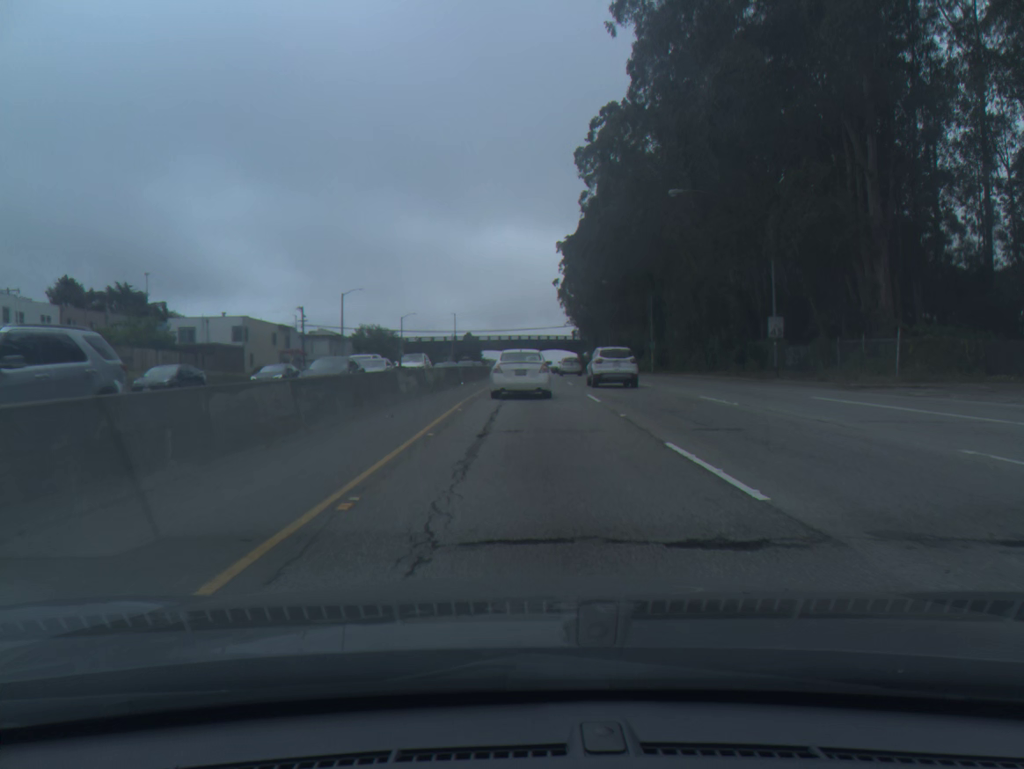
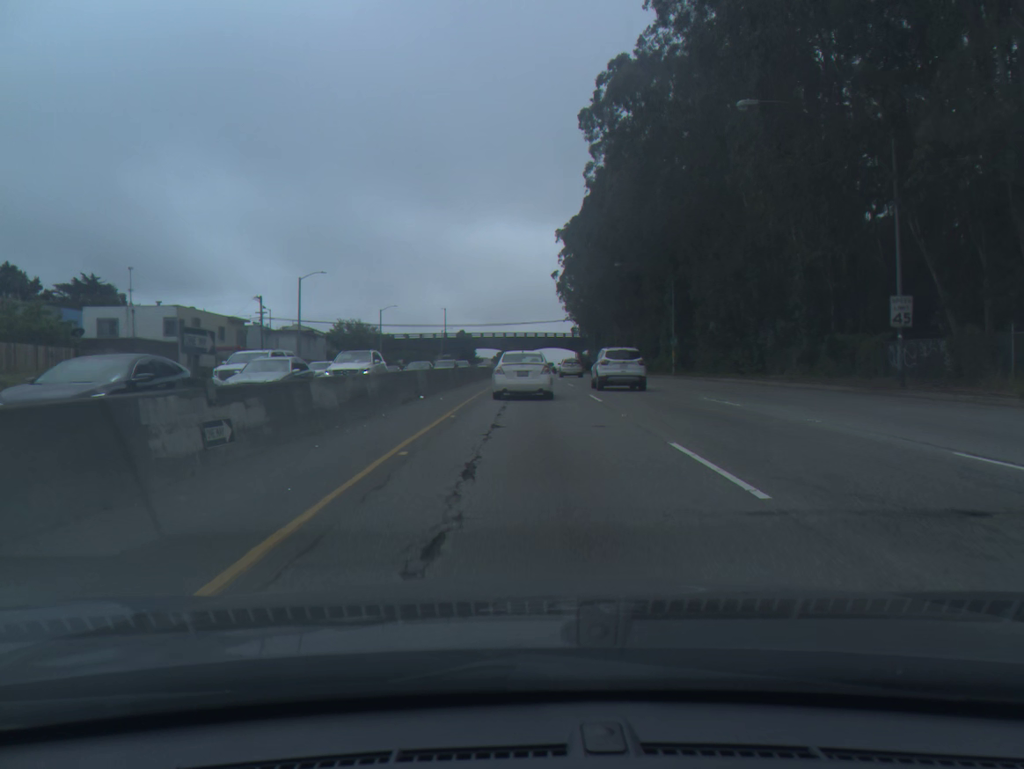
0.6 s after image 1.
(0.0, +14.7) m; 0°
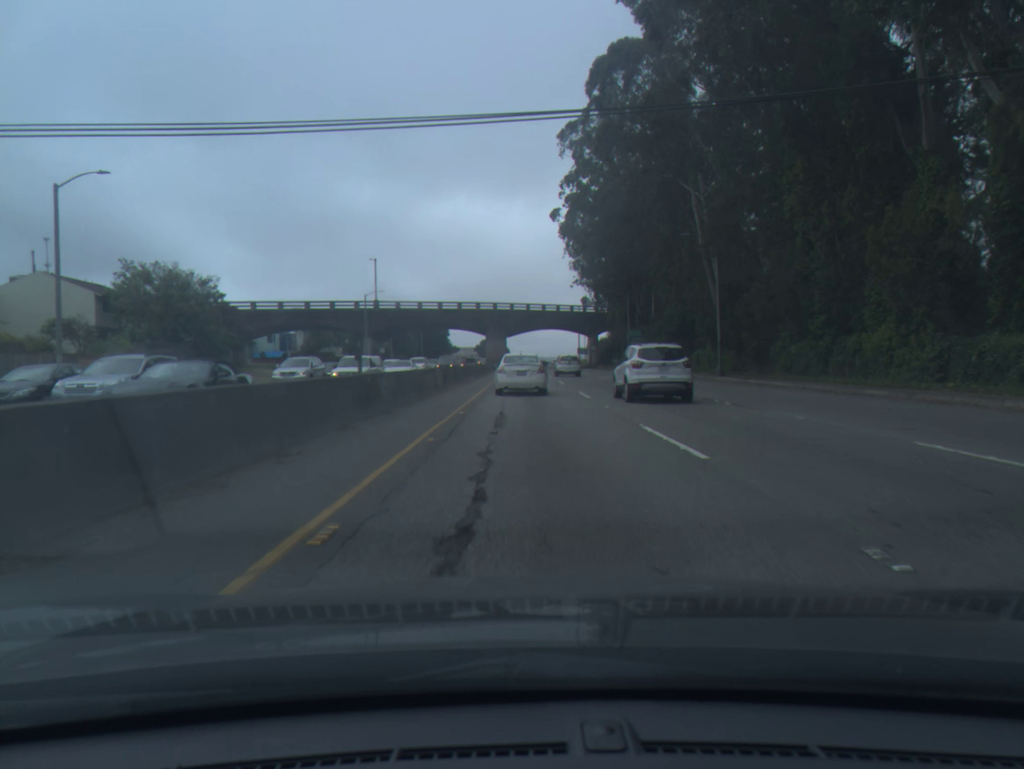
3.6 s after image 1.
(+0.7, +70.6) m; +1°
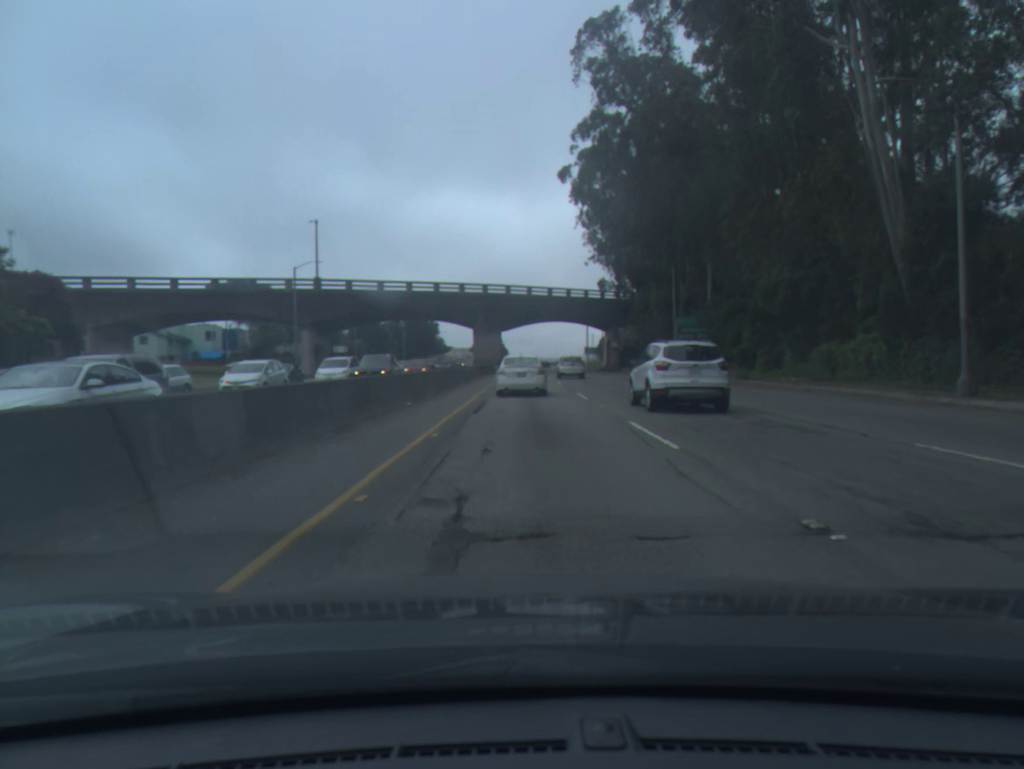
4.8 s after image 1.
(+0.1, +29.1) m; 0°
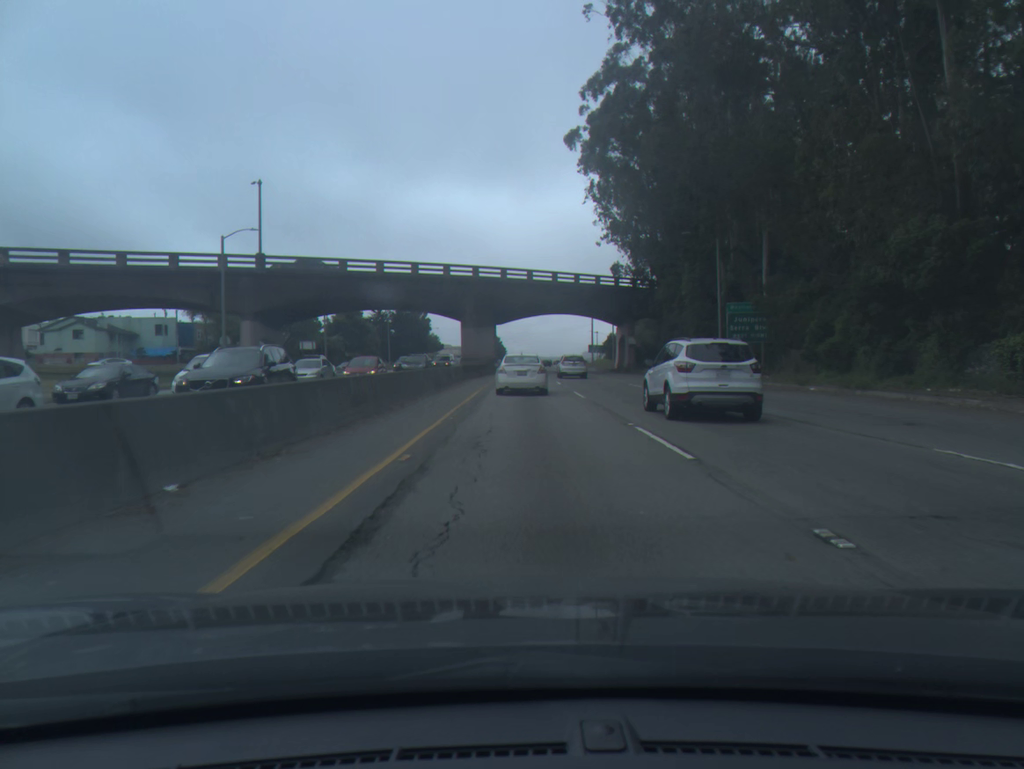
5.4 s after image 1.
(0.0, +15.1) m; 0°
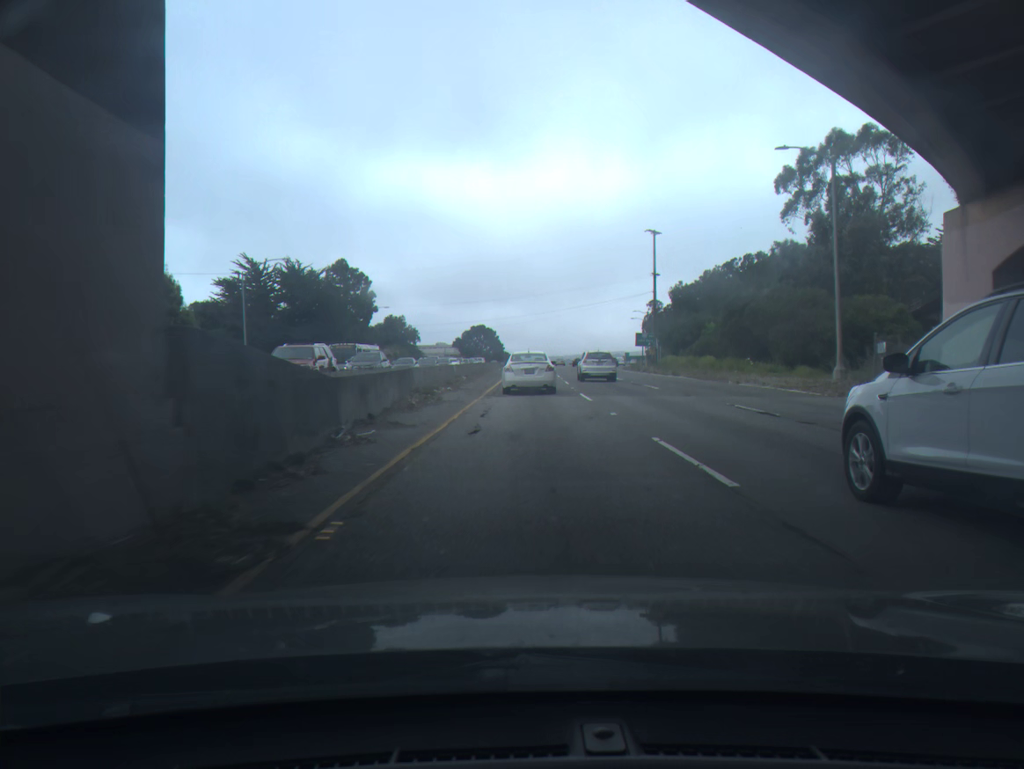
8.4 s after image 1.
(-0.1, +76.7) m; 0°
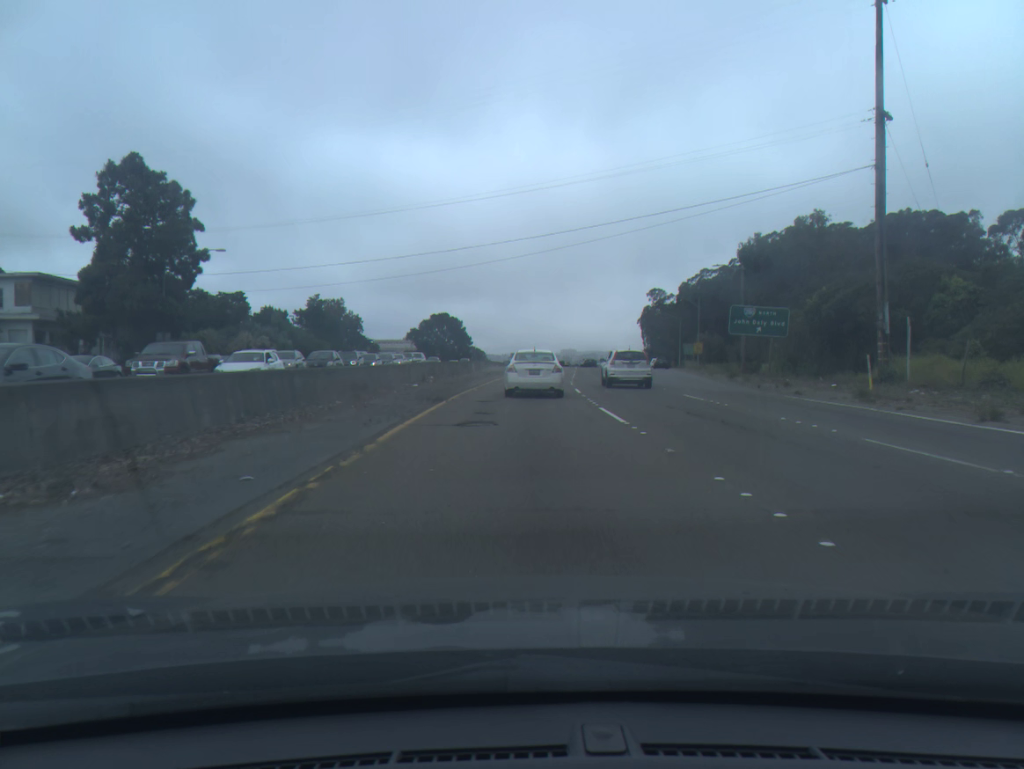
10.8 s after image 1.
(+0.7, +61.3) m; +2°
